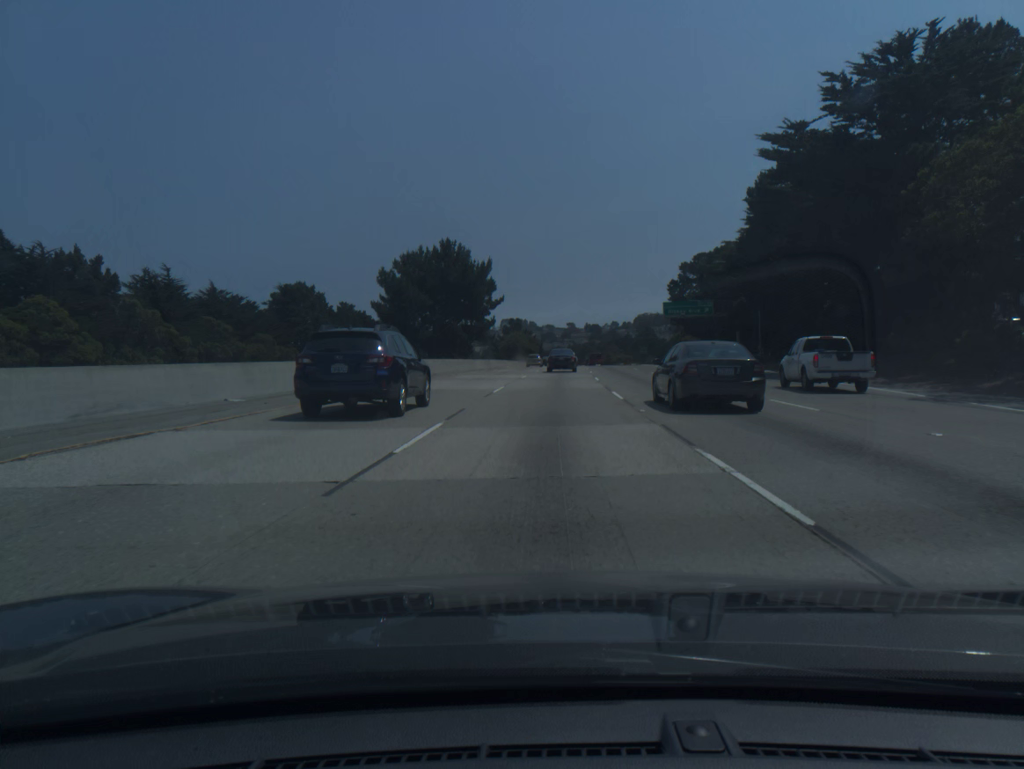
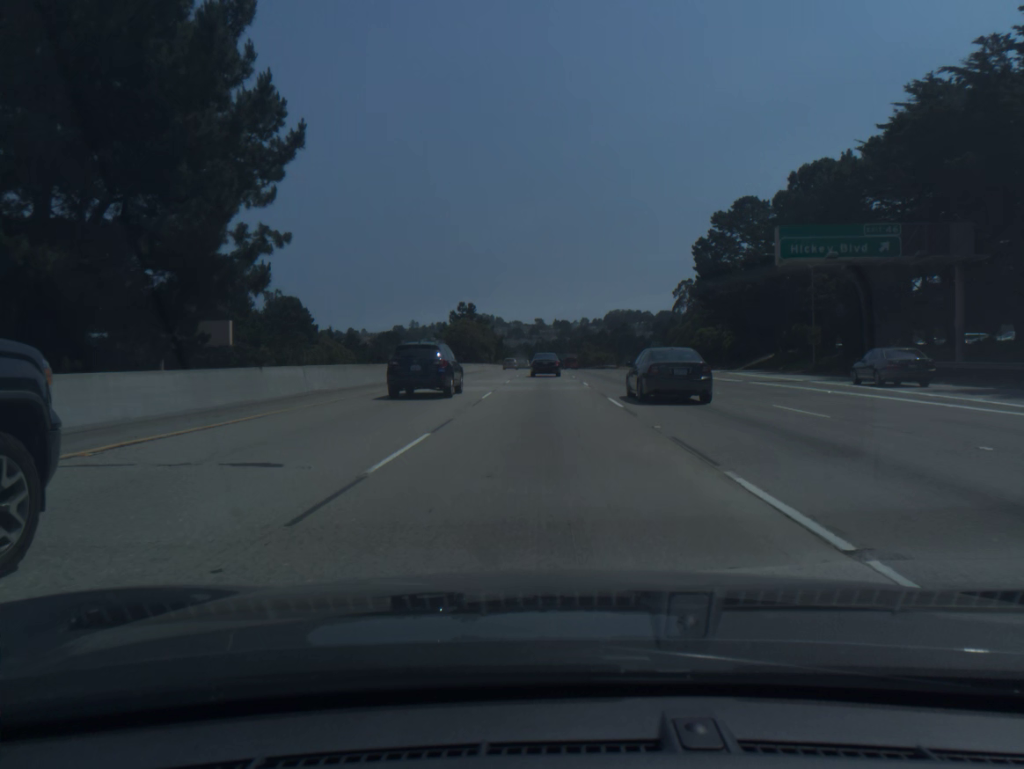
(+1.4, +60.3) m; +2°
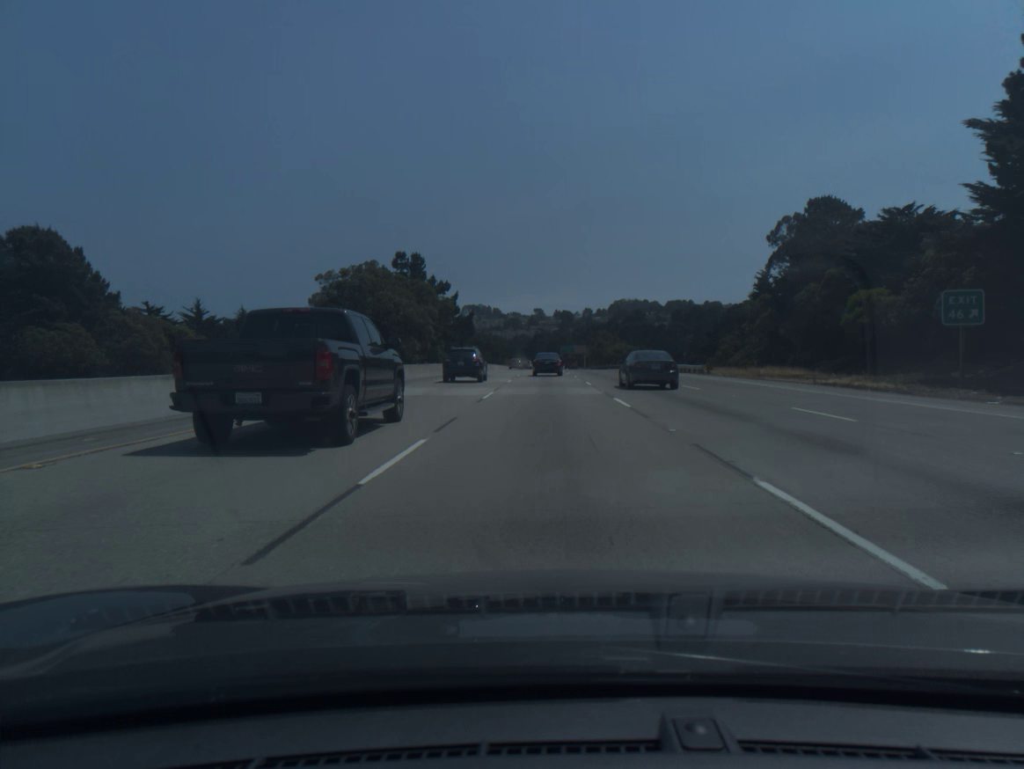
(0.0, +74.0) m; 0°
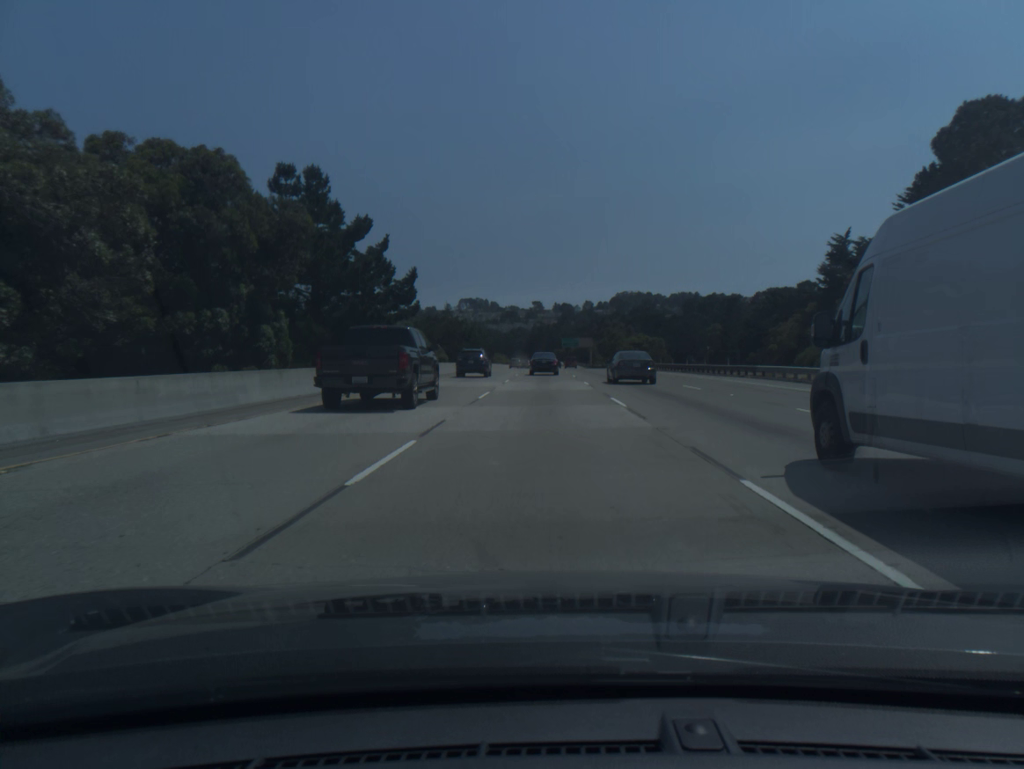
(+0.1, +44.2) m; 0°
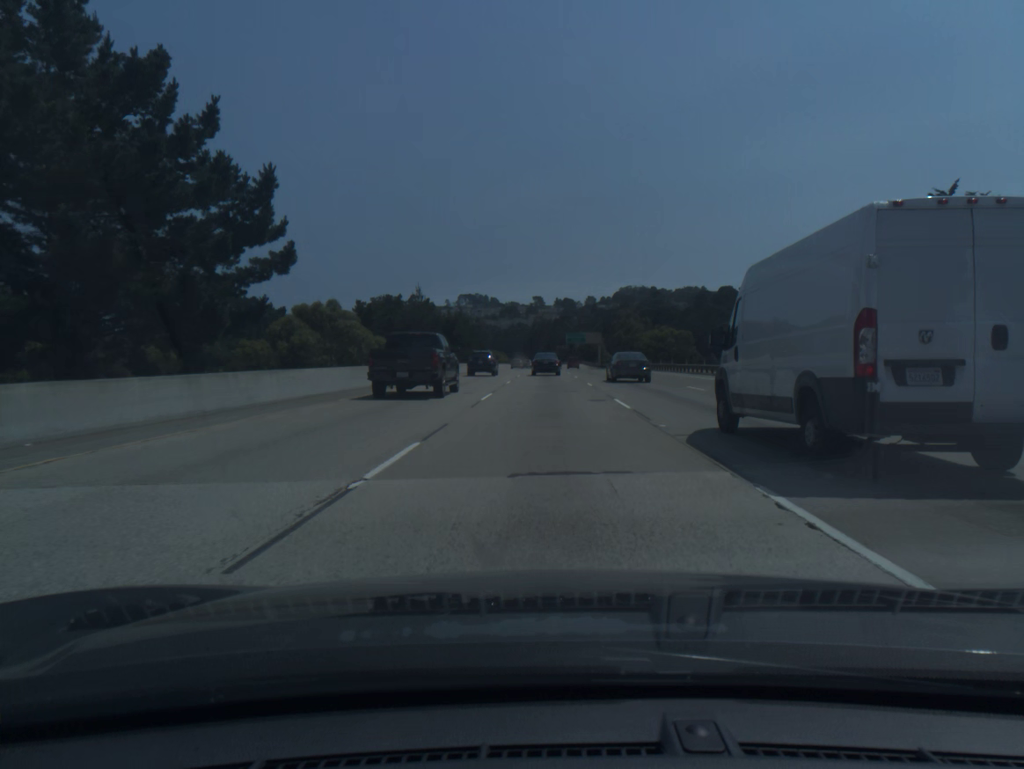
(0.0, +29.6) m; 0°
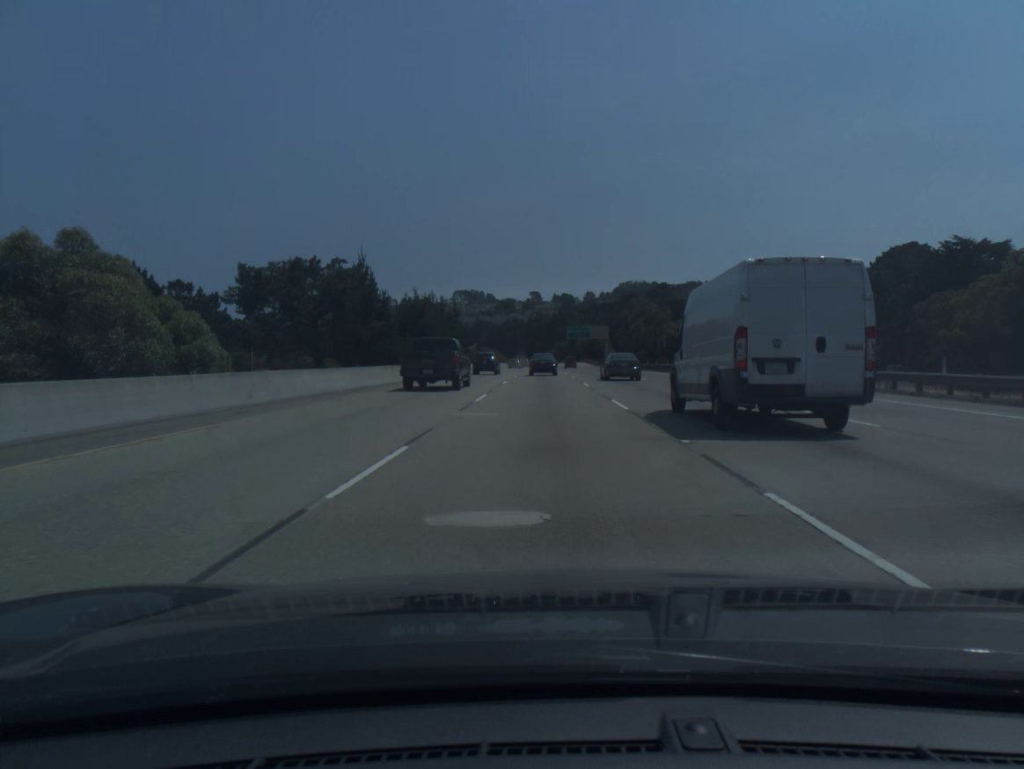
(0.0, +29.6) m; 0°
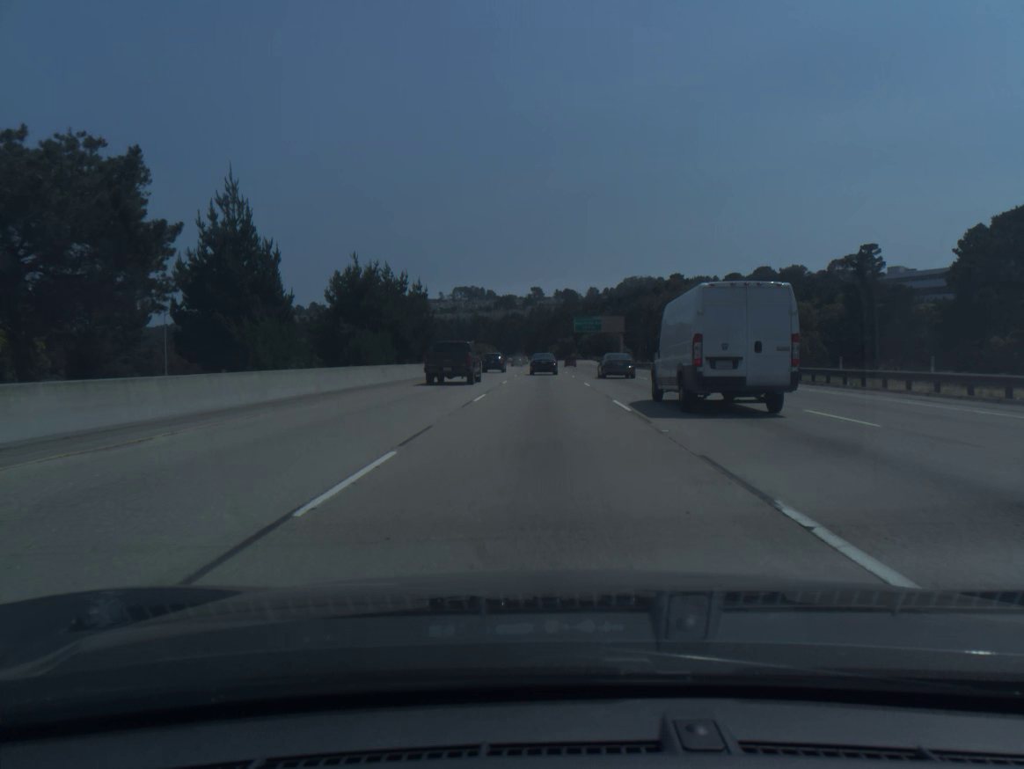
(0.0, +29.8) m; 0°
